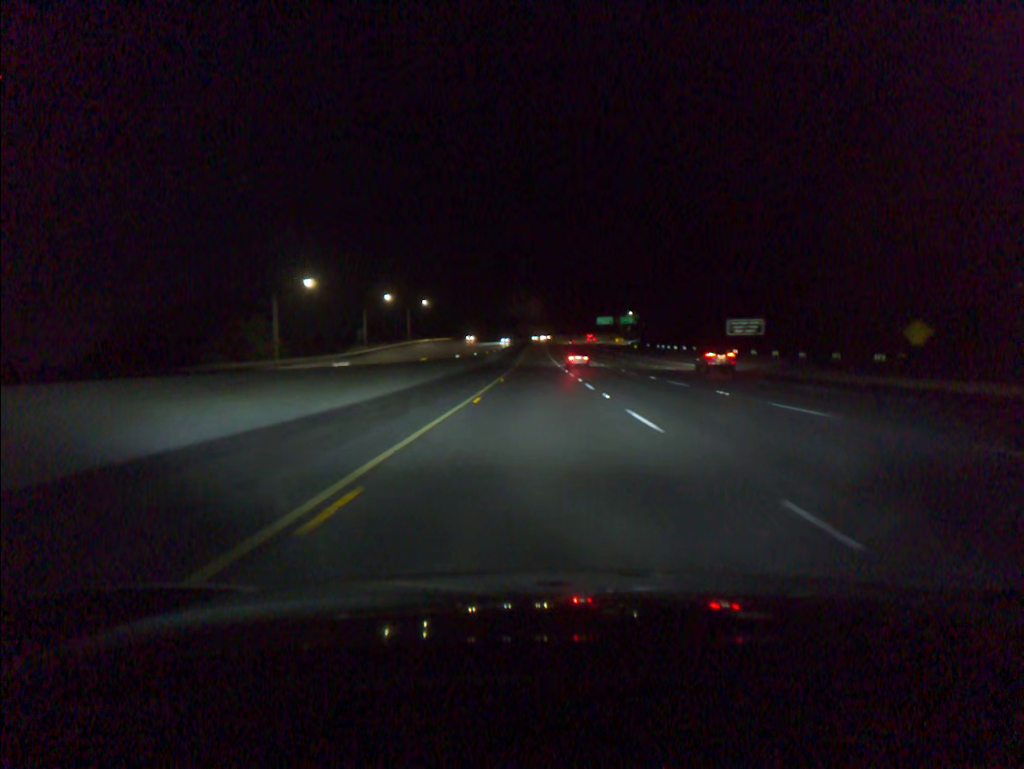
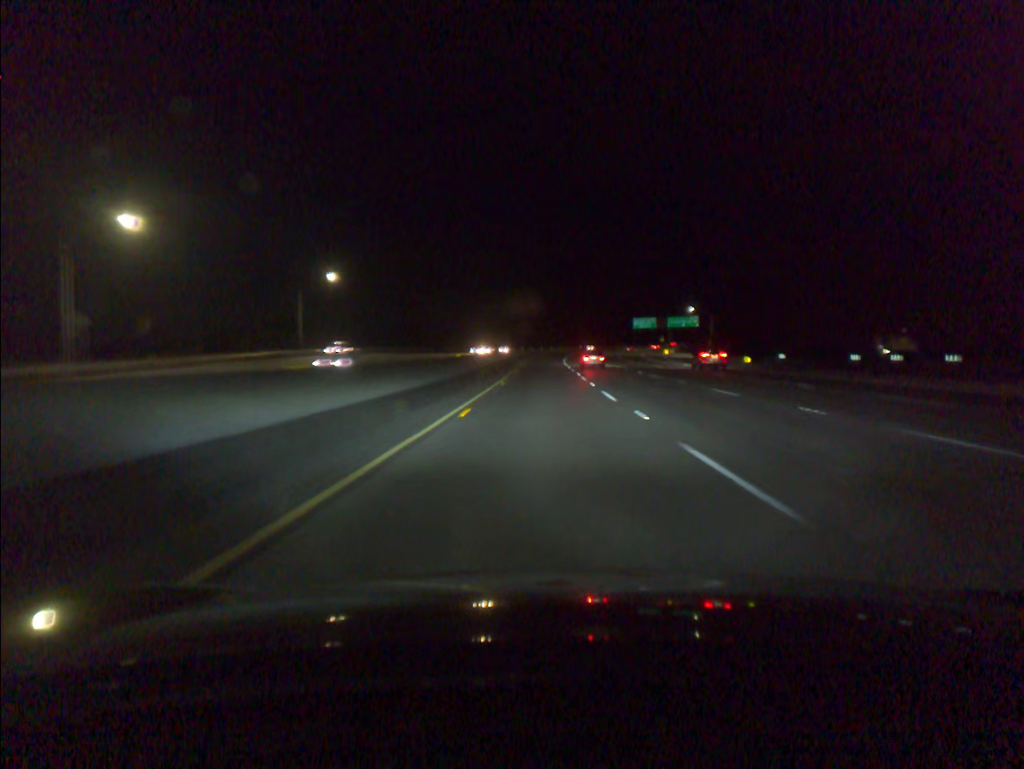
(-0.5, +92.0) m; -1°
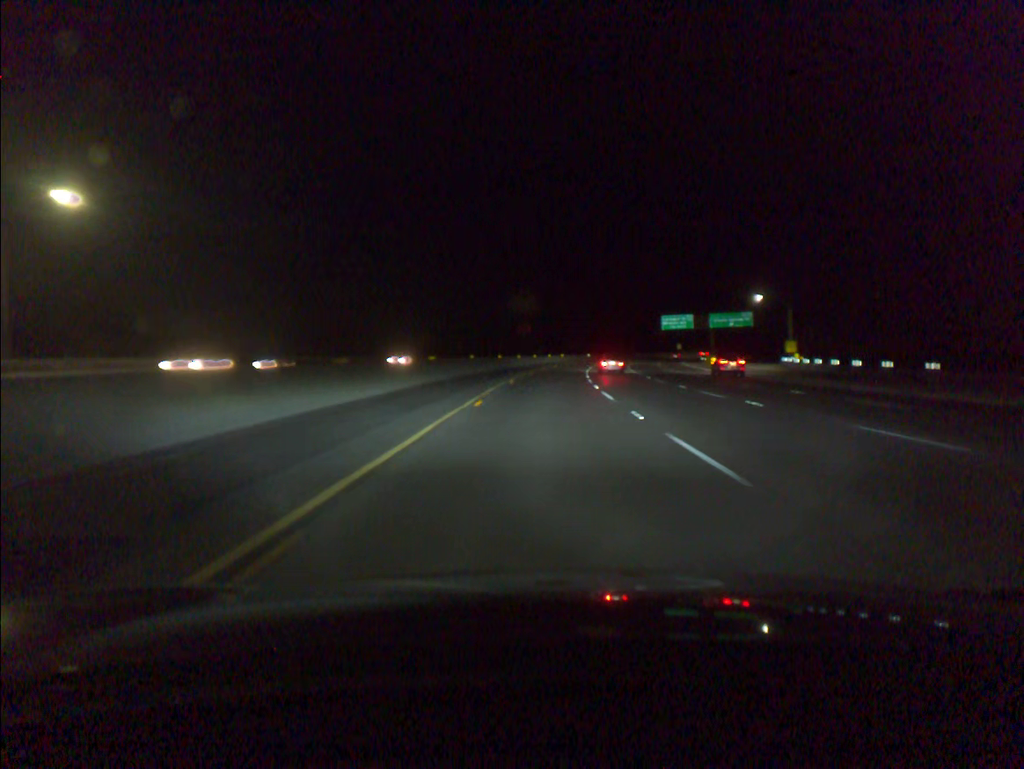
(+0.1, +55.1) m; 0°
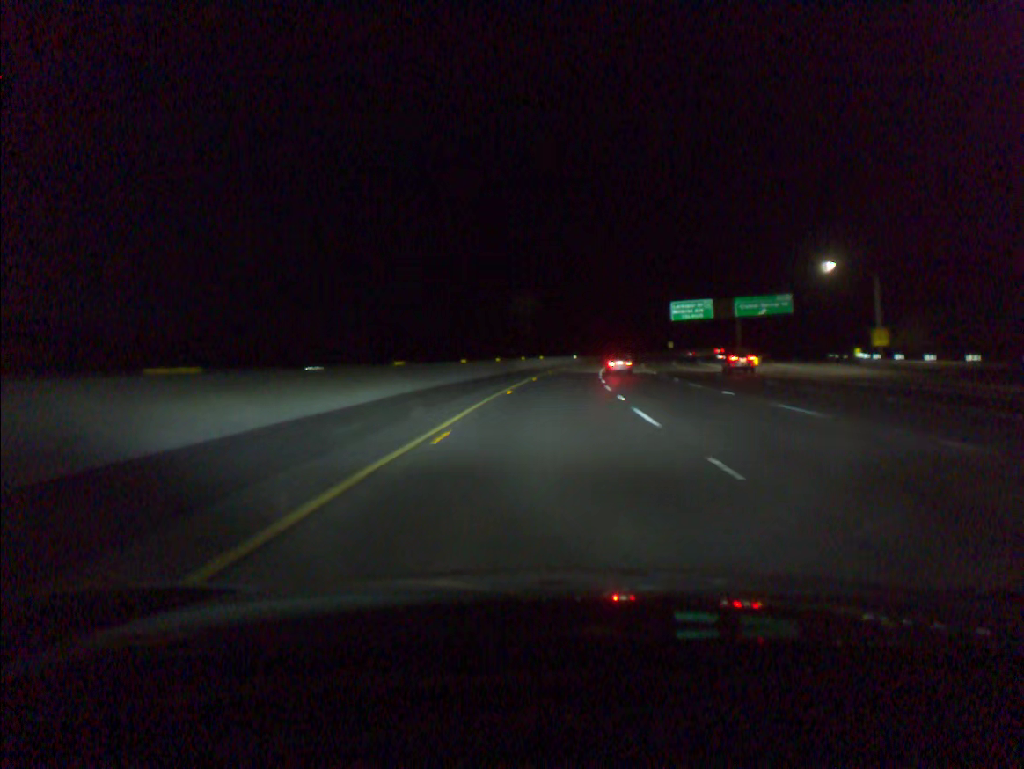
(+0.4, +36.8) m; +2°
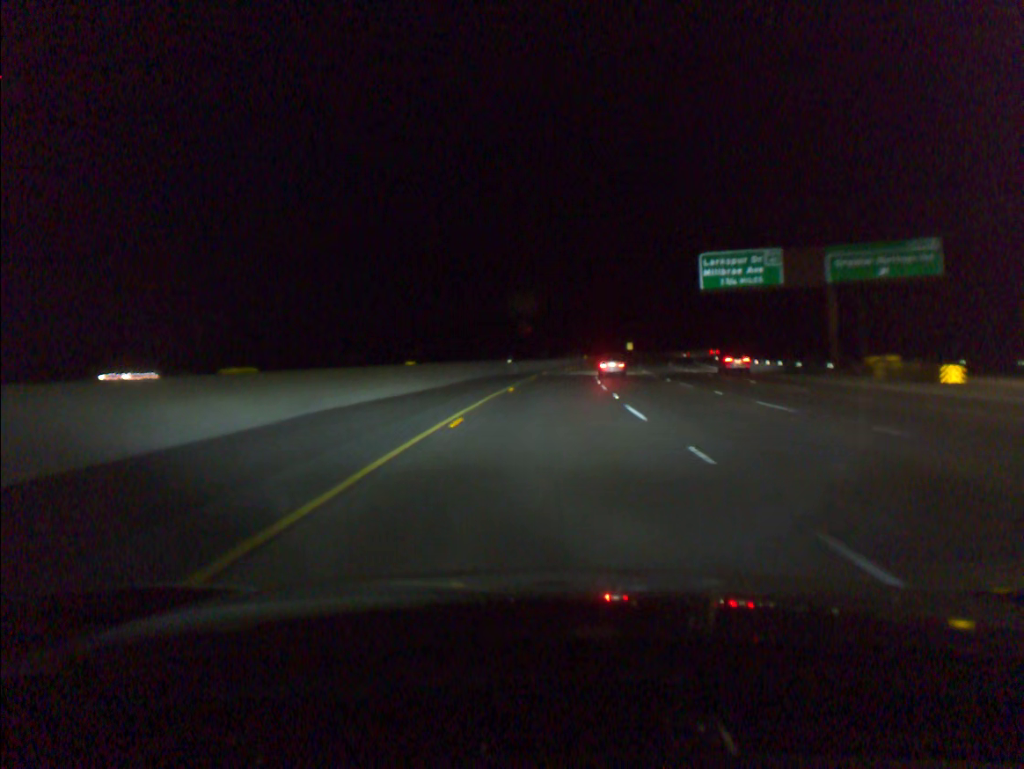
(+2.3, +55.4) m; +5°
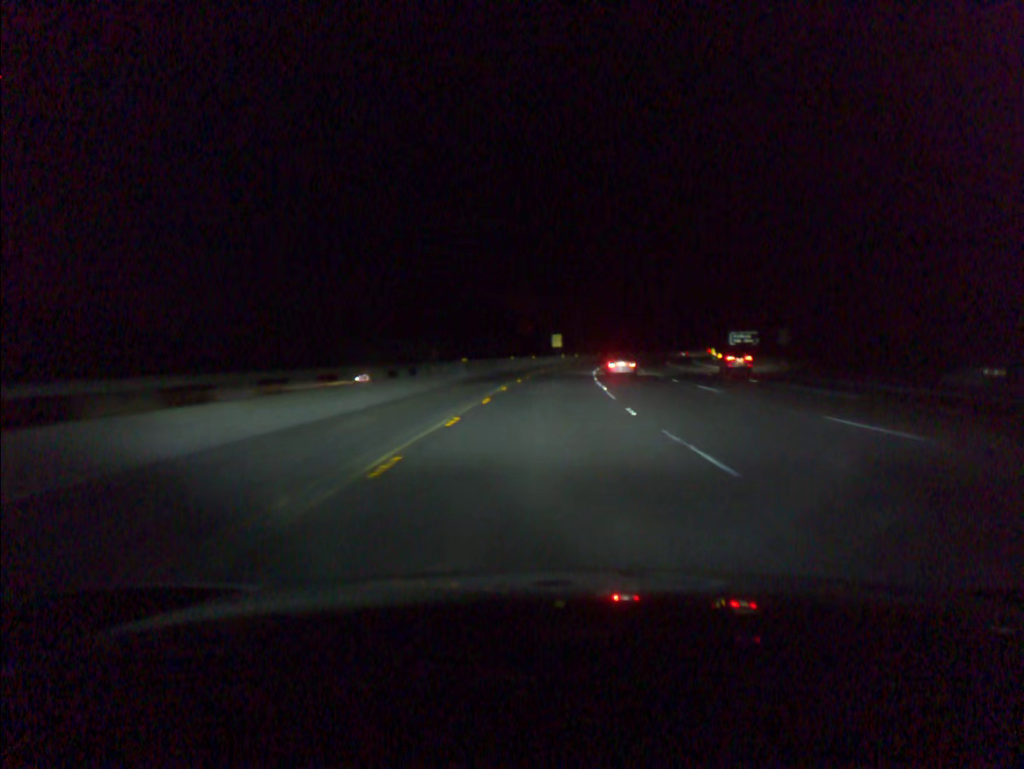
(+6.1, +92.6) m; +8°
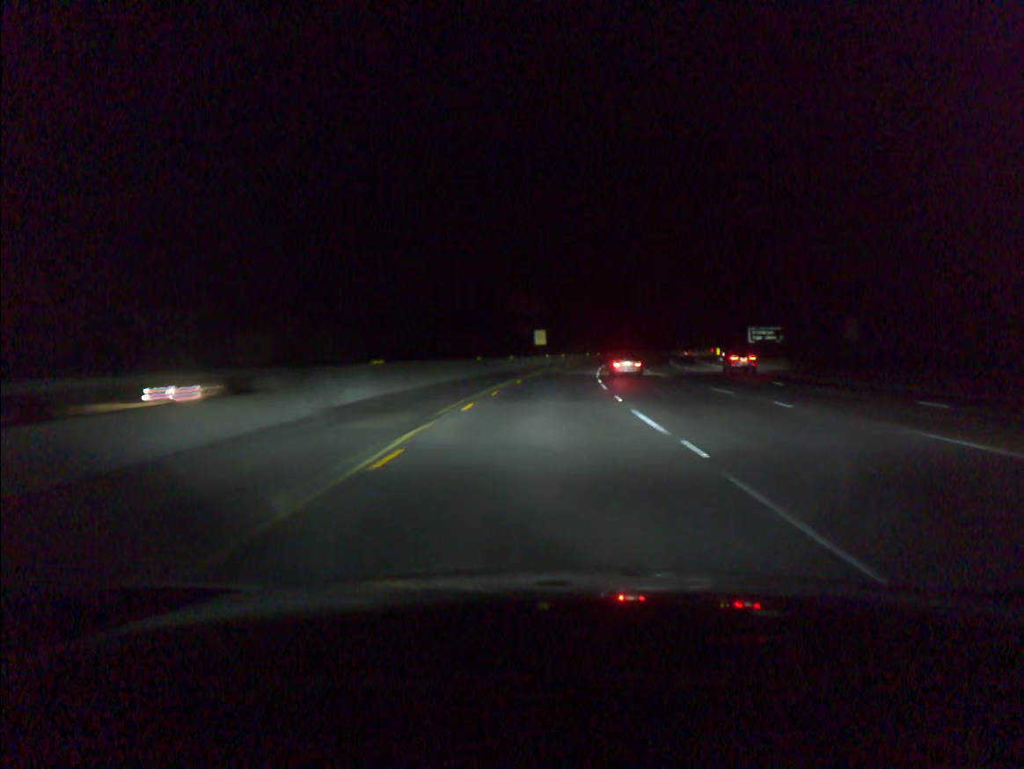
(+0.2, +18.6) m; +1°
